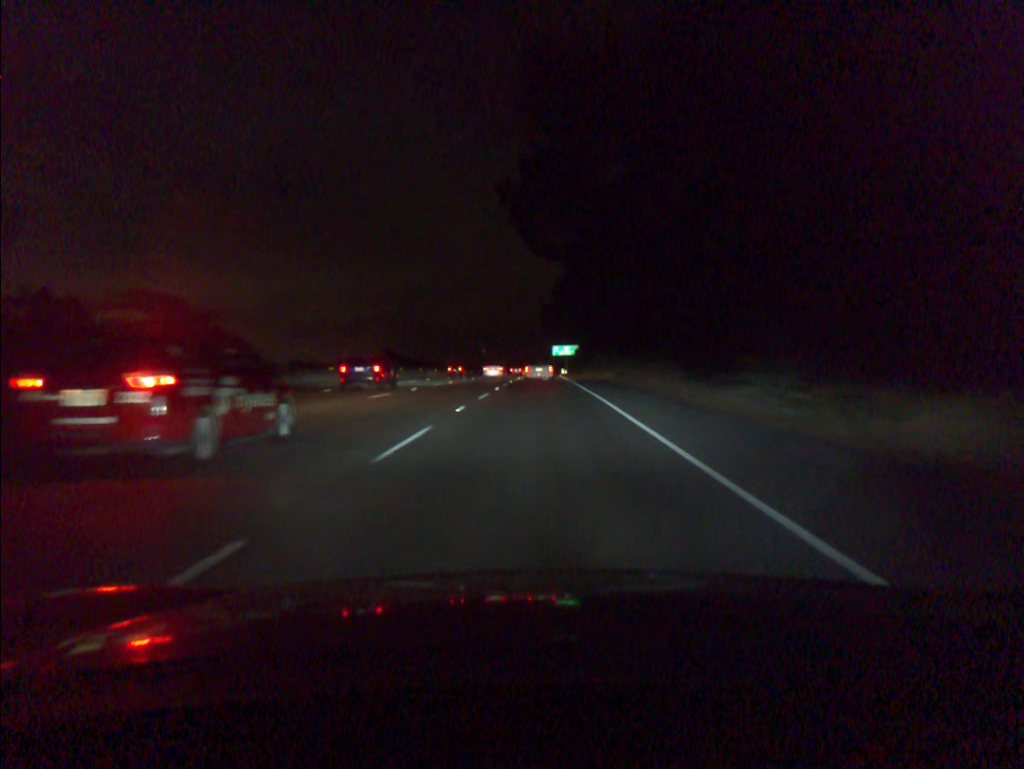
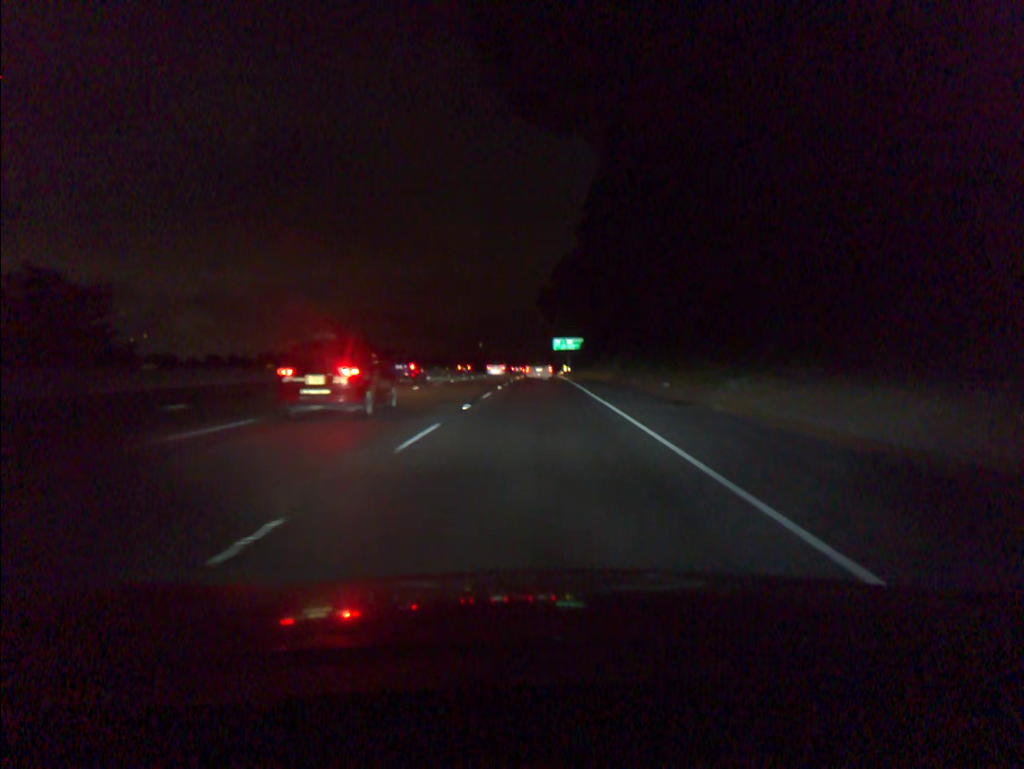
(0.0, +28.1) m; 0°
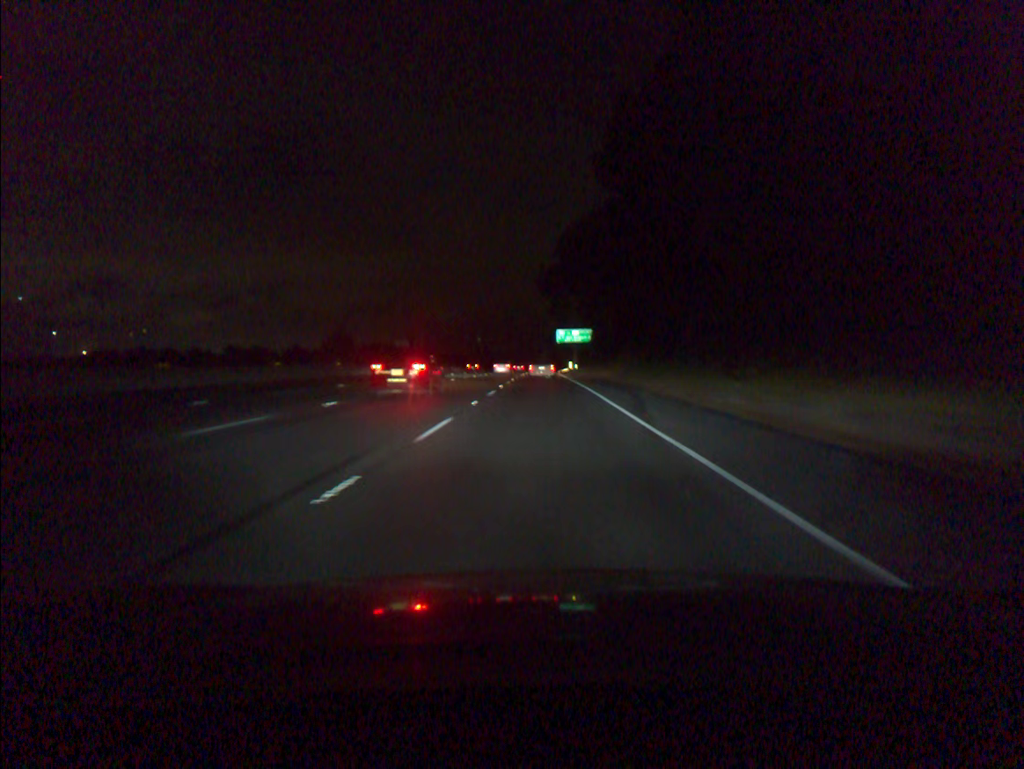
(0.0, +28.3) m; 0°
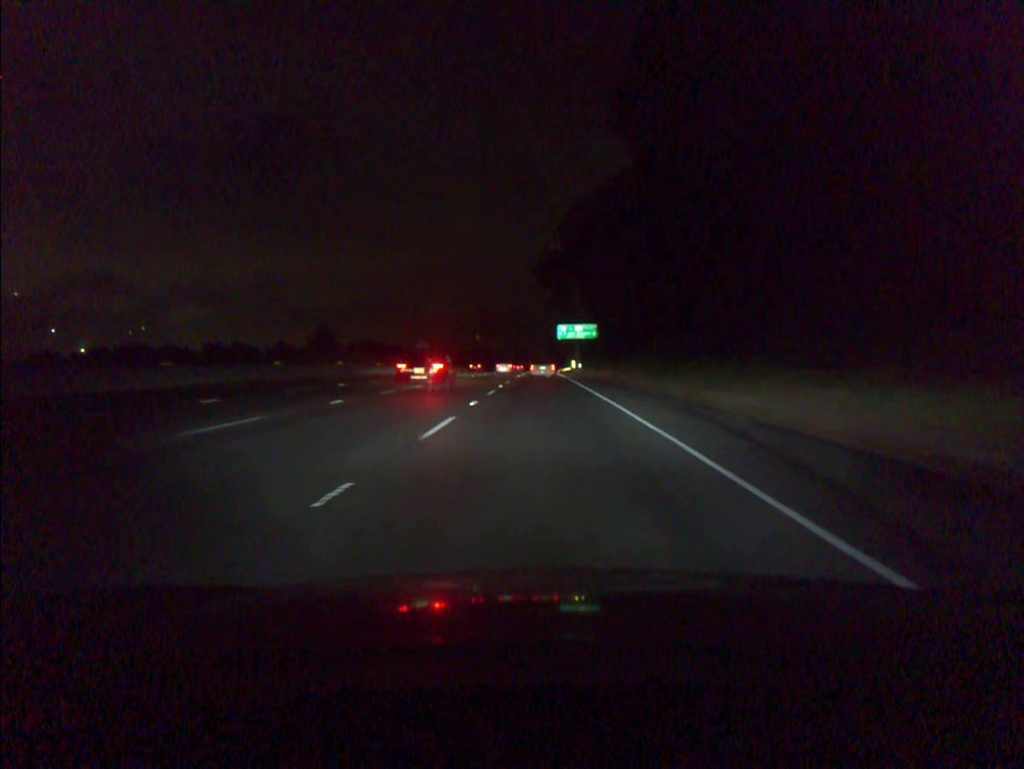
(0.0, +14.3) m; 0°
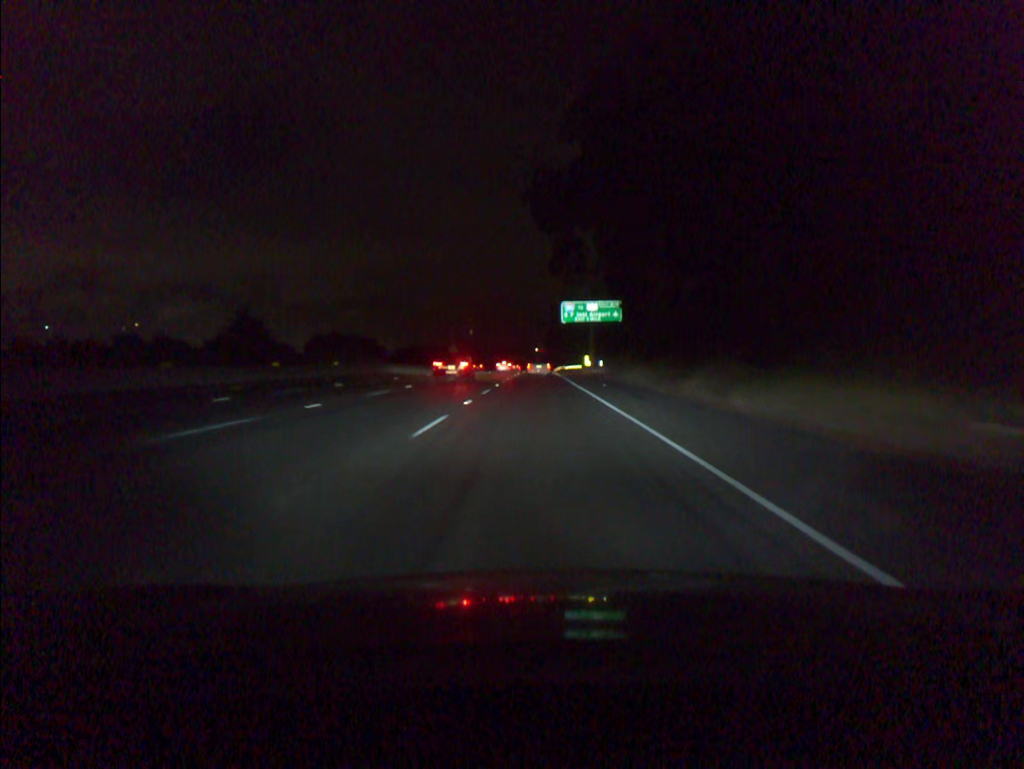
(+0.2, +43.5) m; 0°
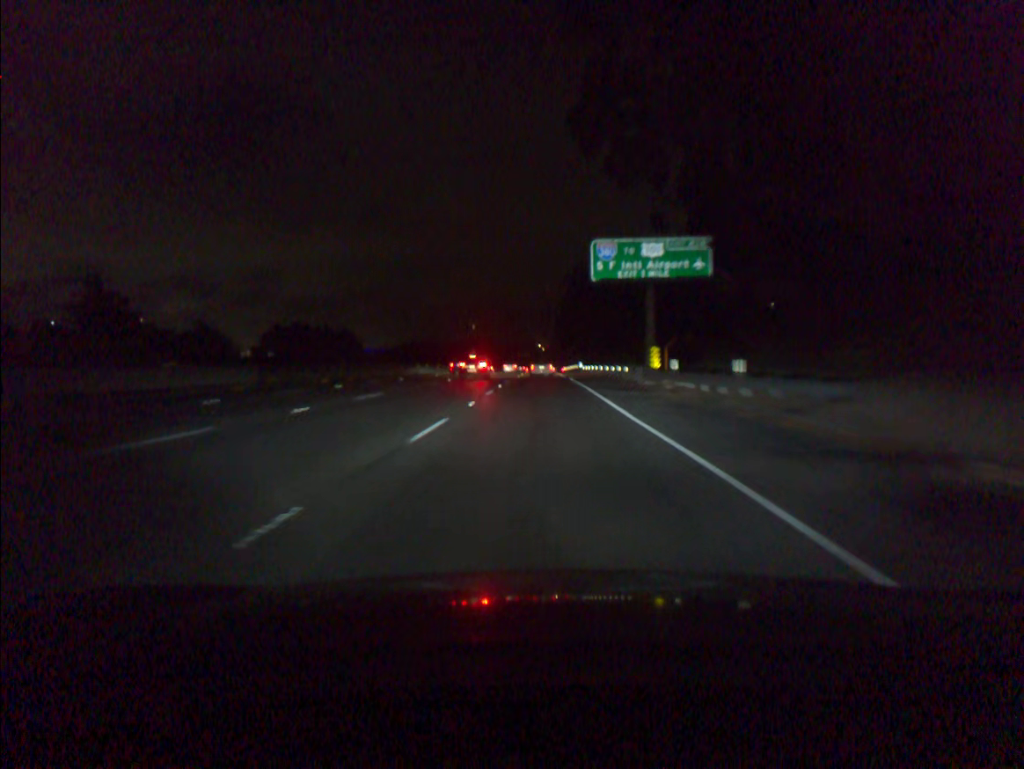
(-0.1, +44.6) m; 0°
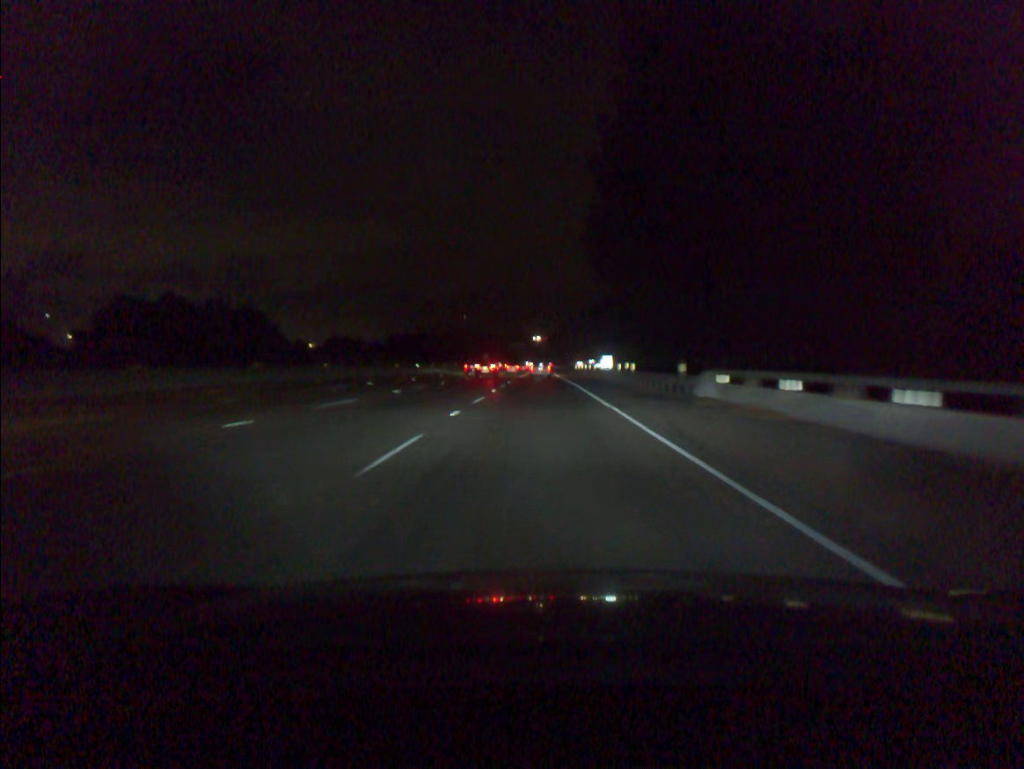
(+0.2, +76.2) m; 0°
